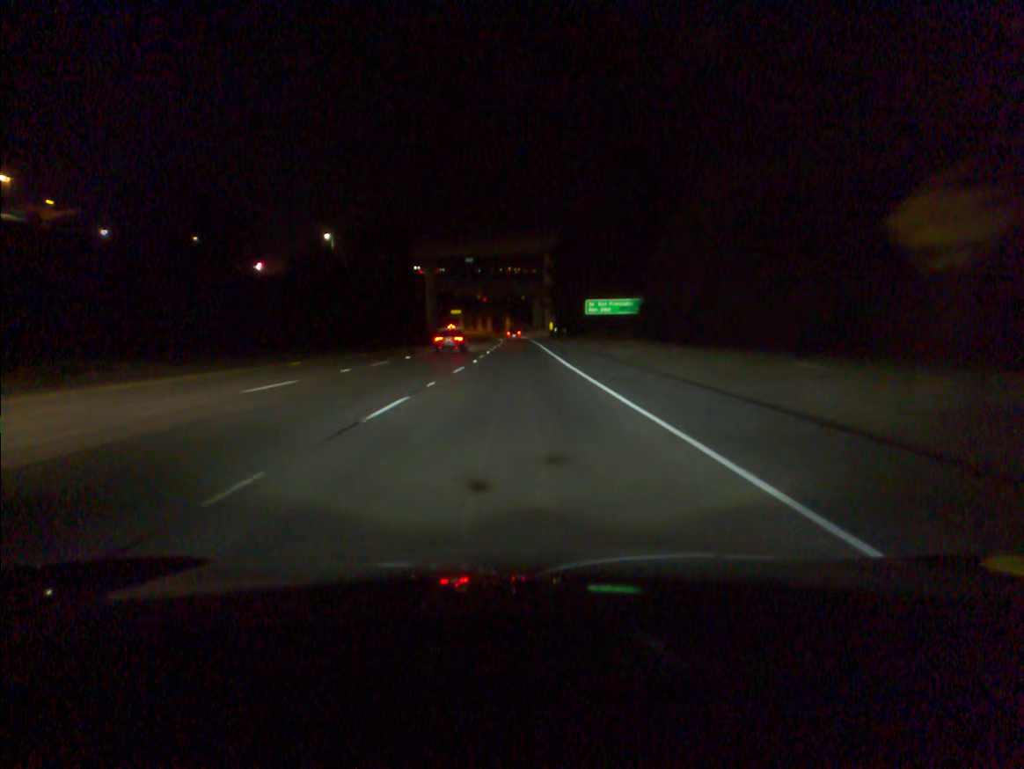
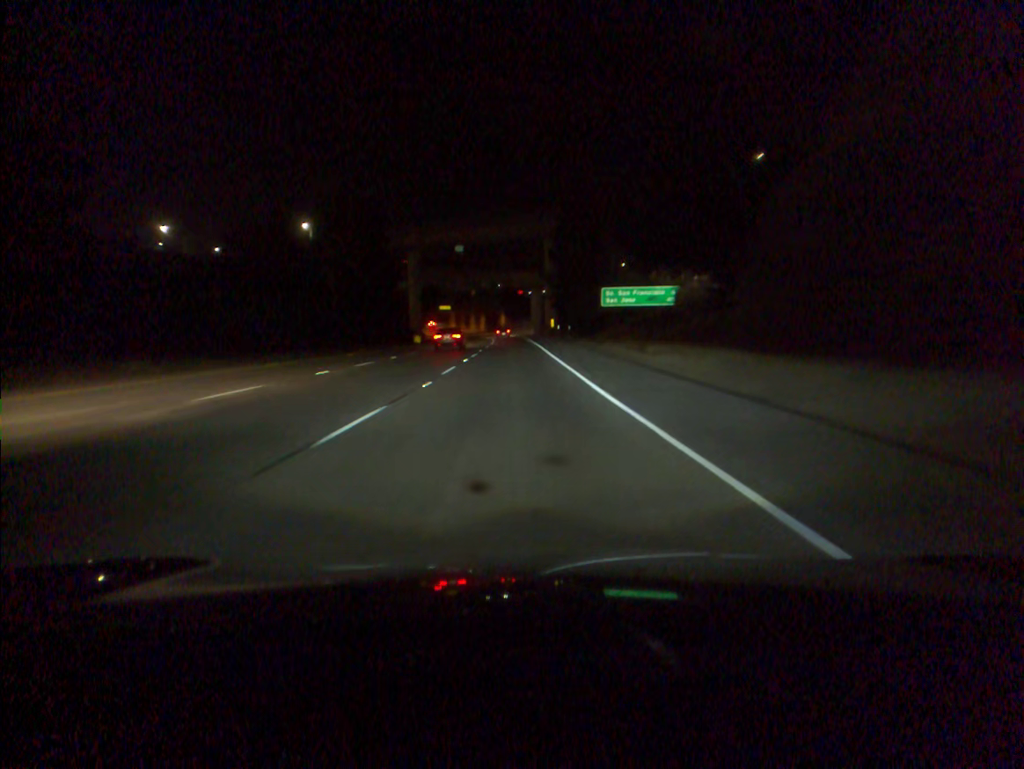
(0.0, +17.1) m; 0°
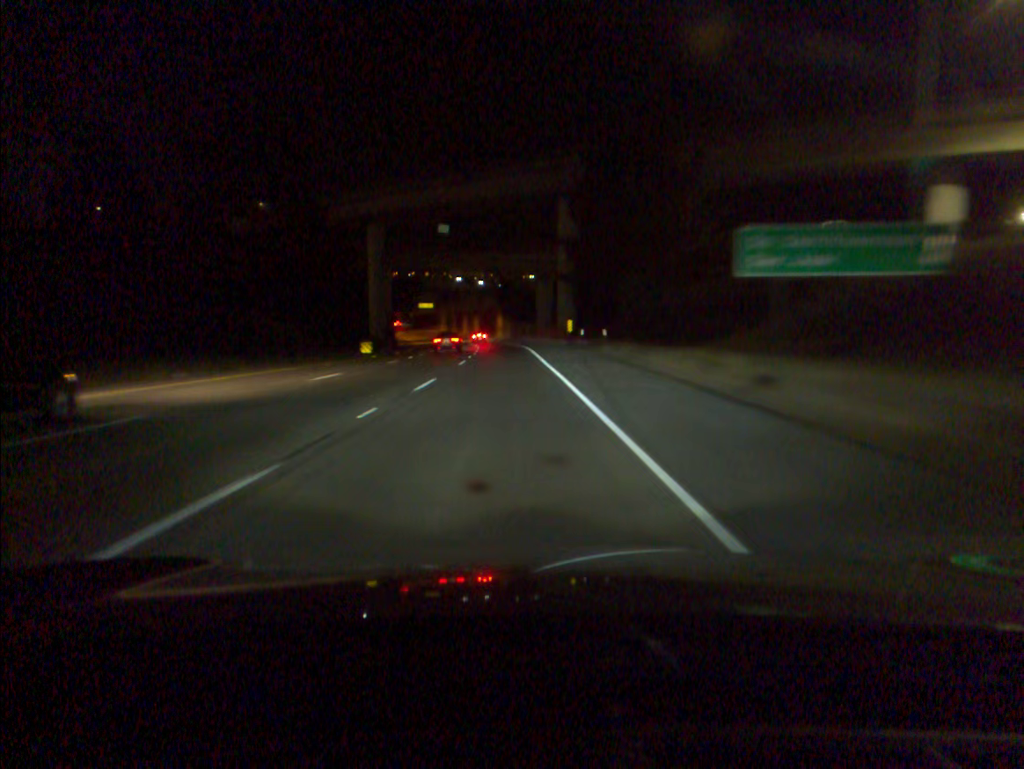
(0.0, +34.4) m; 0°
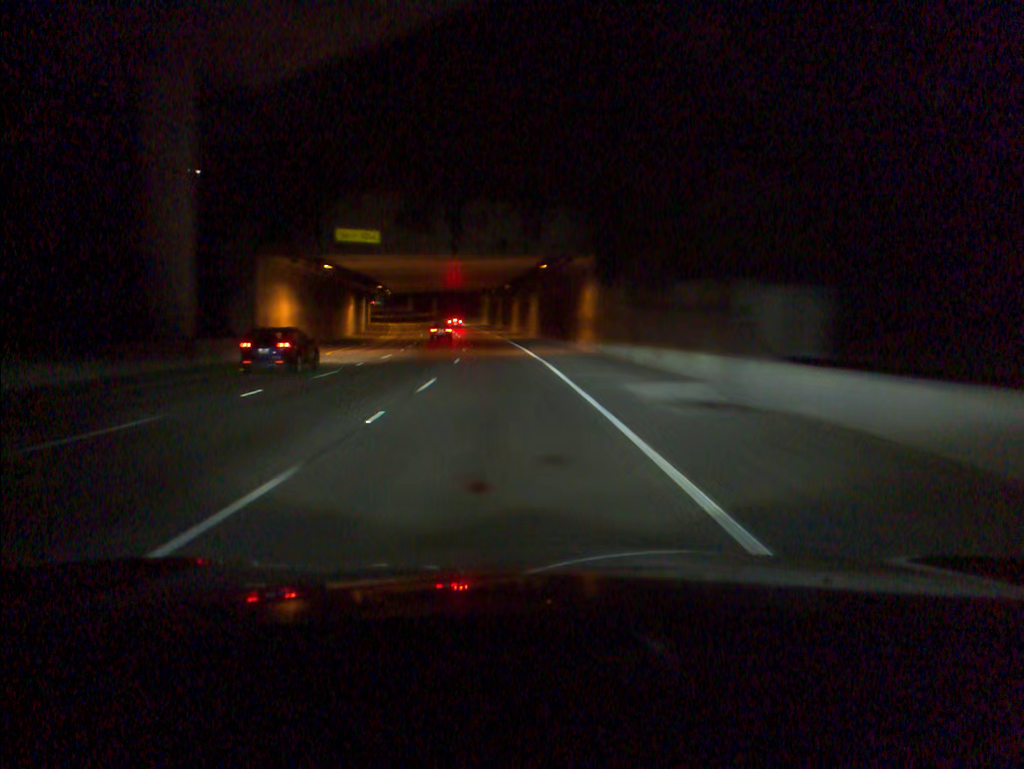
(-3.1, +86.1) m; -6°
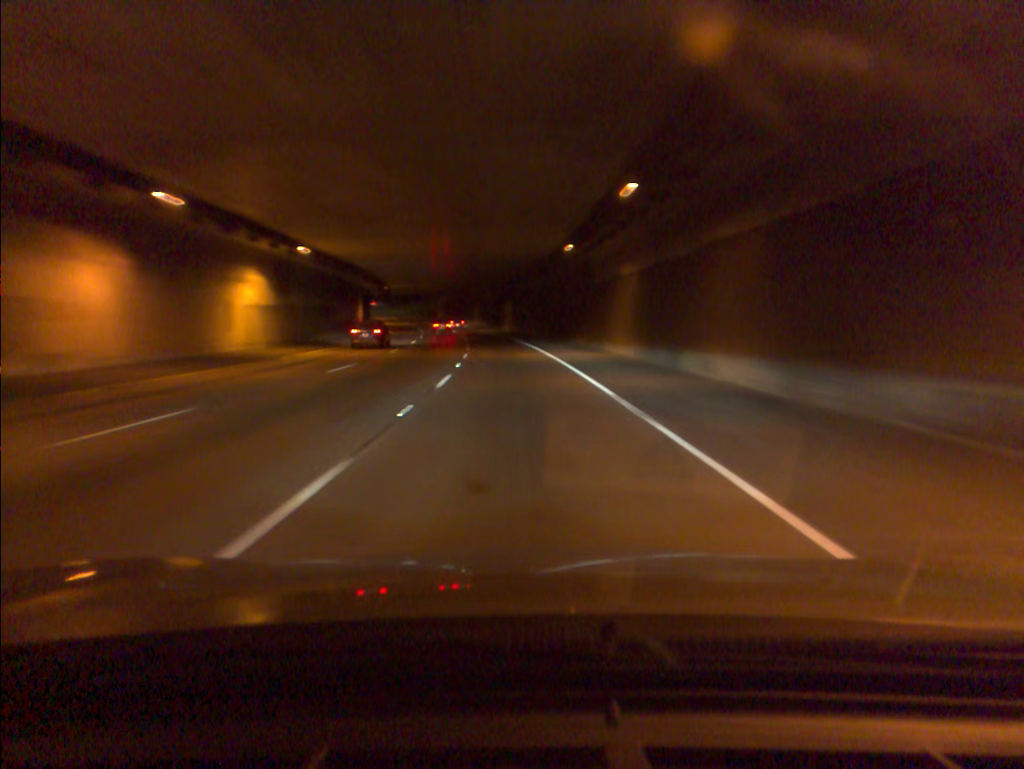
(-6.1, +85.9) m; -8°
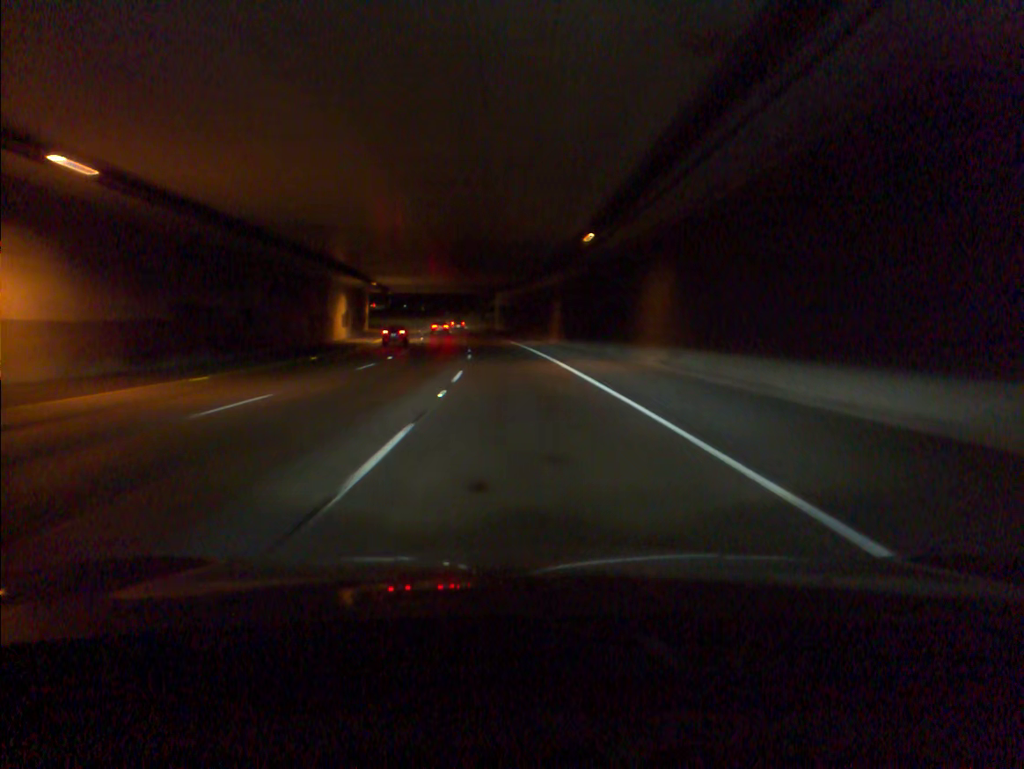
(-4.0, +68.4) m; -7°
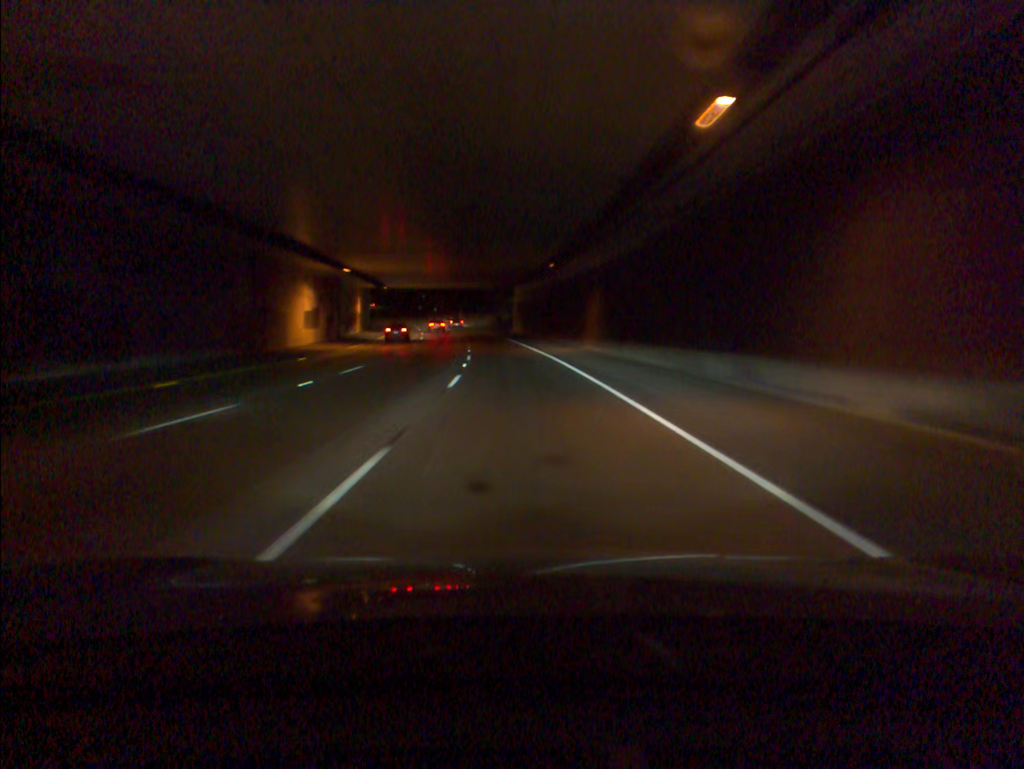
(-0.3, +17.2) m; -2°
